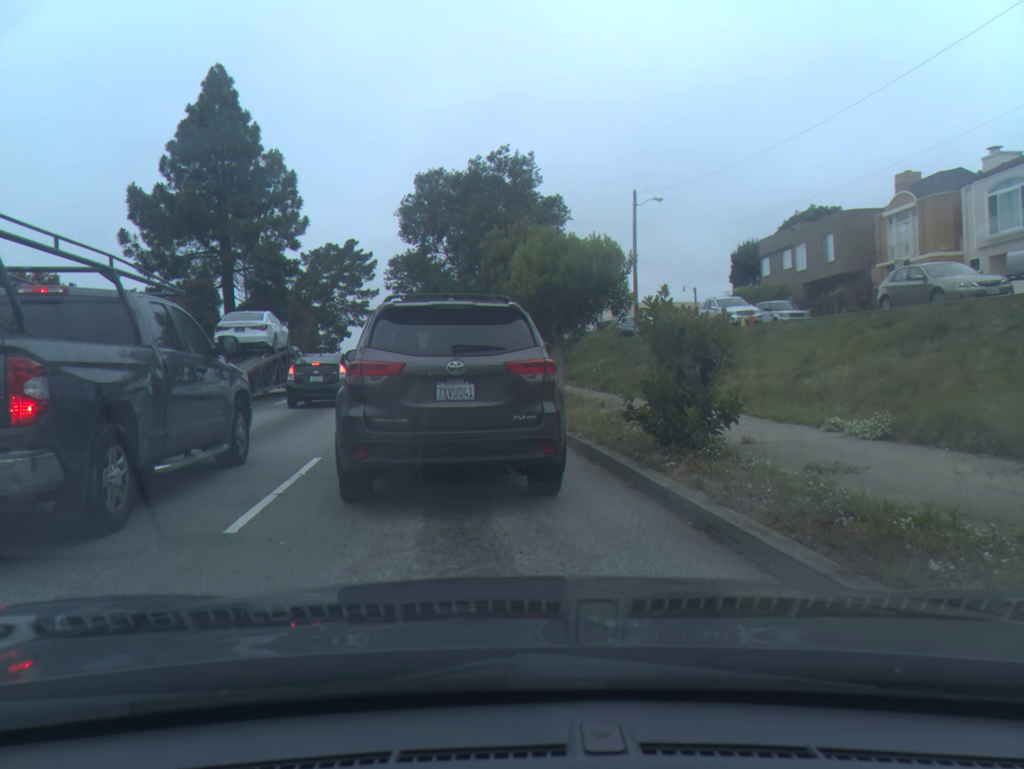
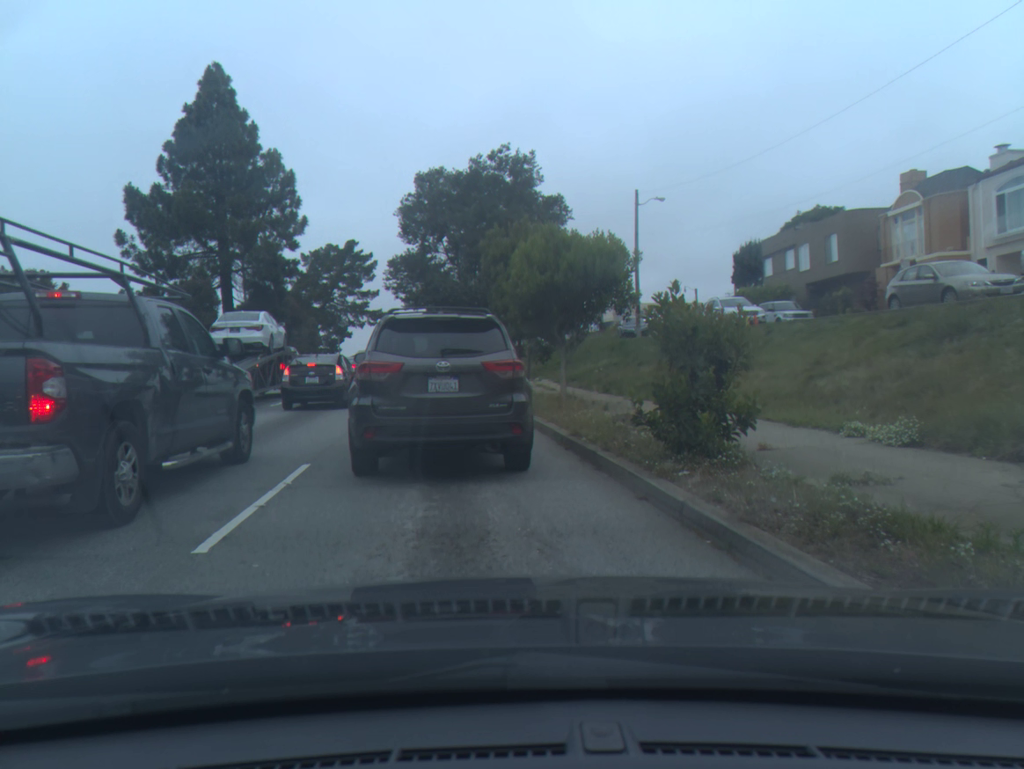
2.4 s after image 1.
(-0.1, +0.5) m; 0°
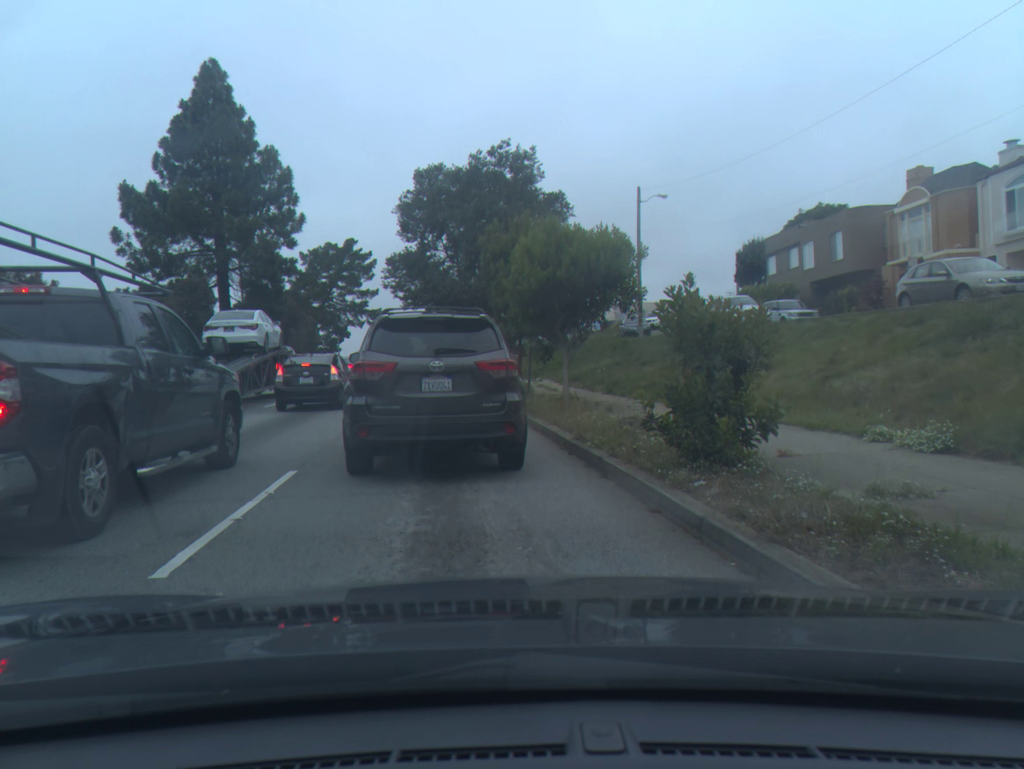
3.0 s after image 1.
(0.0, +0.6) m; 0°
